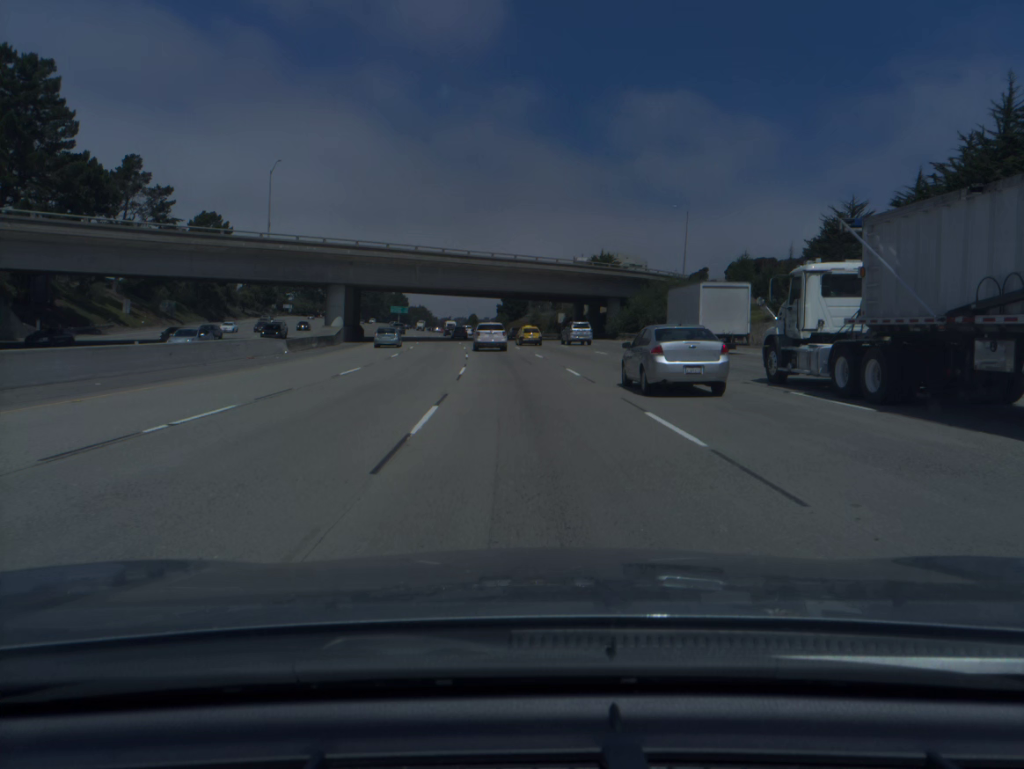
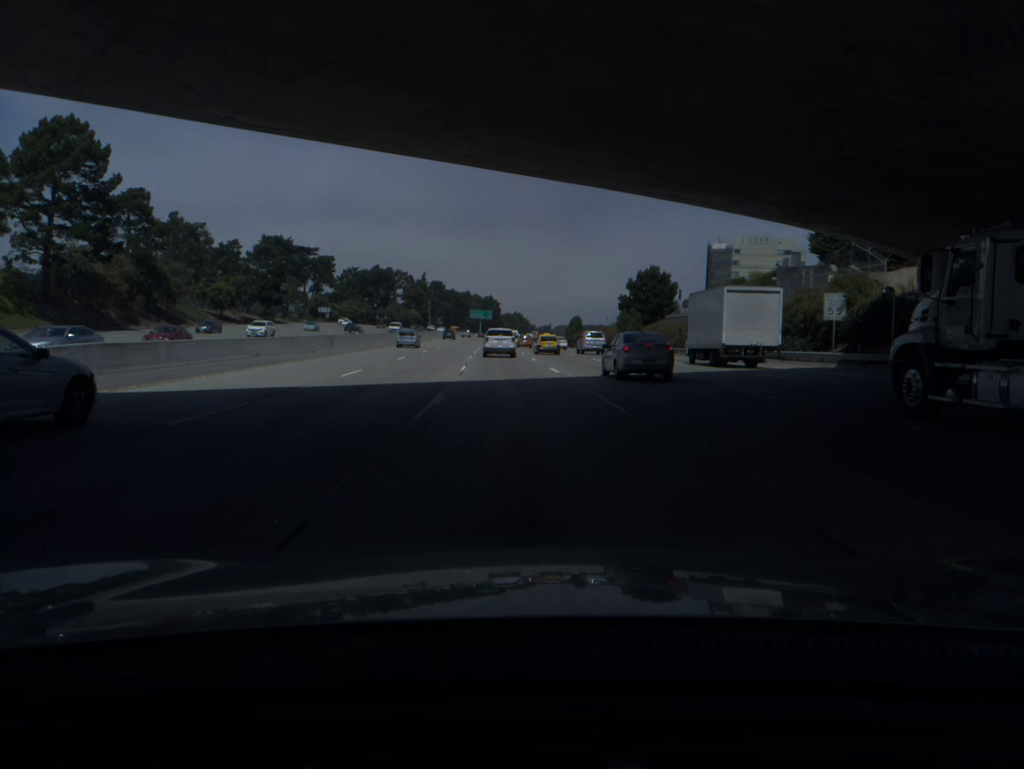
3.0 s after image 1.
(-5.3, +80.6) m; -7°
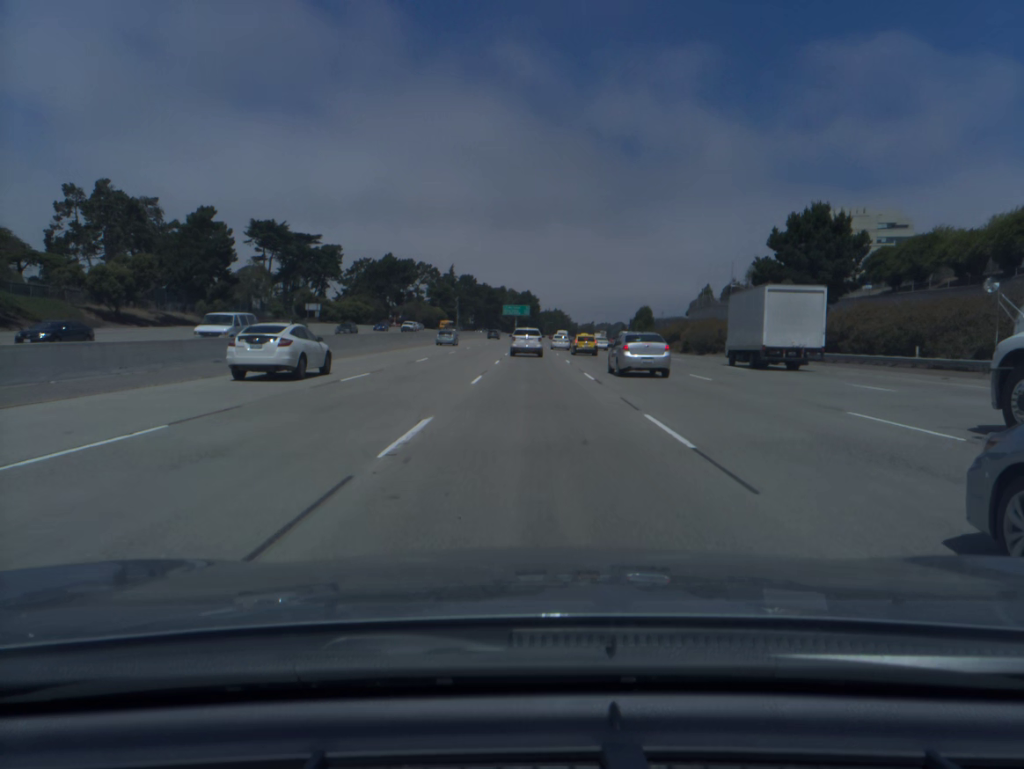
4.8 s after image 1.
(-1.6, +47.7) m; -3°
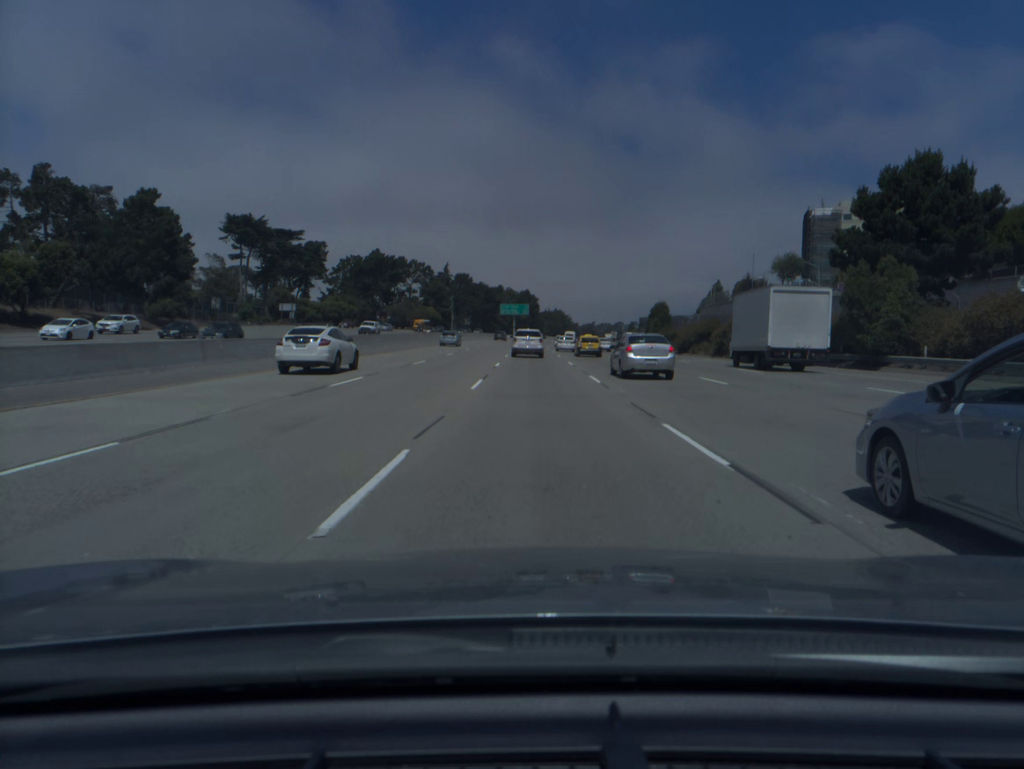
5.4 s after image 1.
(0.0, +15.8) m; 0°
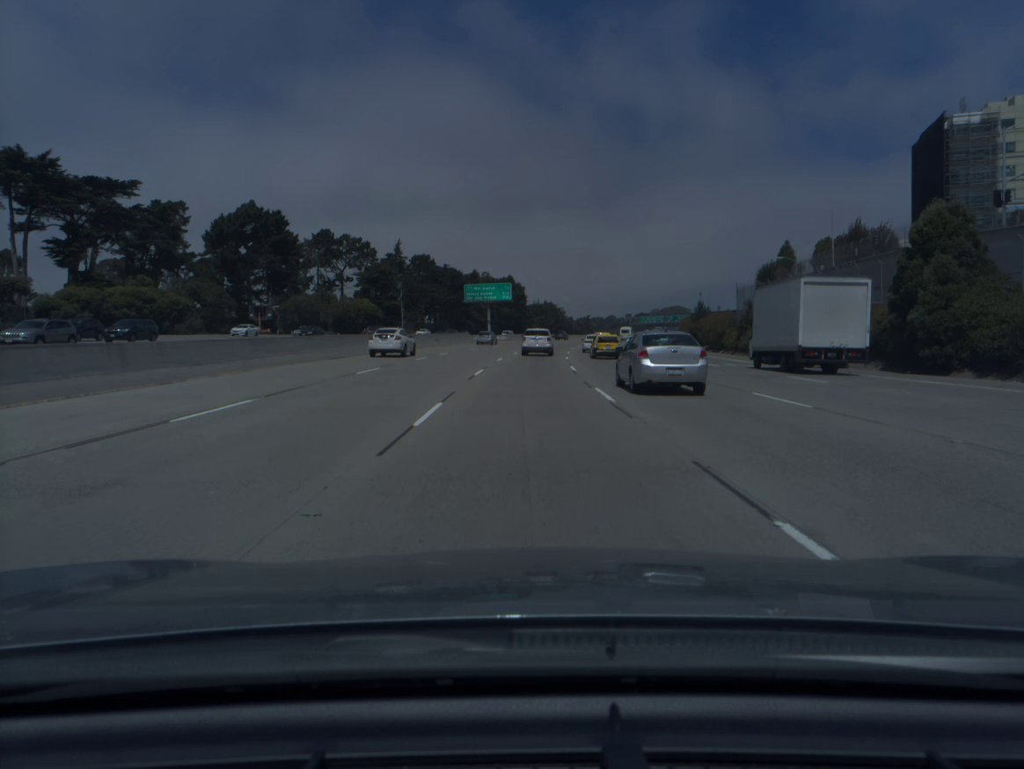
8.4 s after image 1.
(+0.7, +79.3) m; +1°
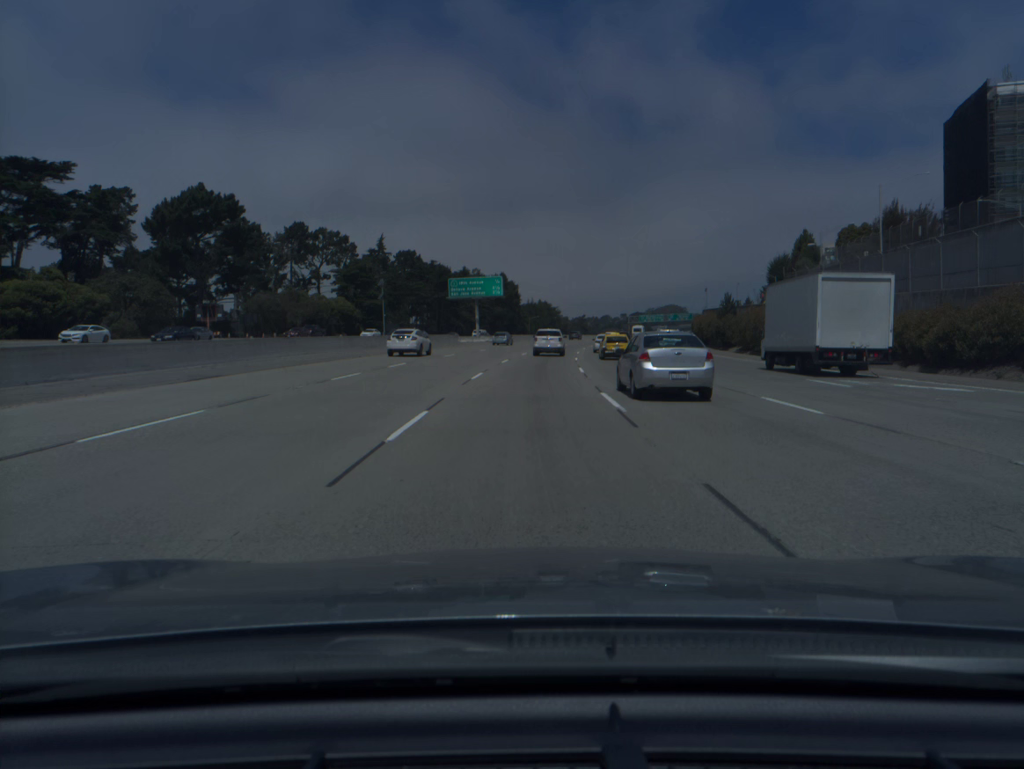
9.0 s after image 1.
(+0.1, +15.9) m; 0°
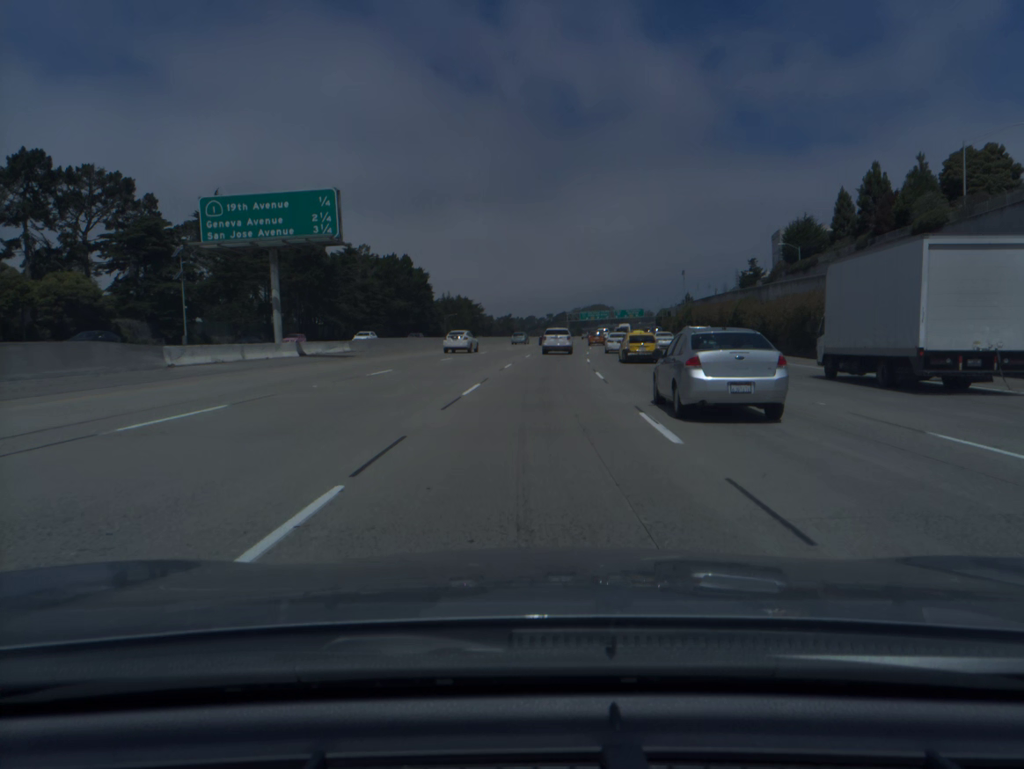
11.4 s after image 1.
(+2.5, +63.8) m; +5°
